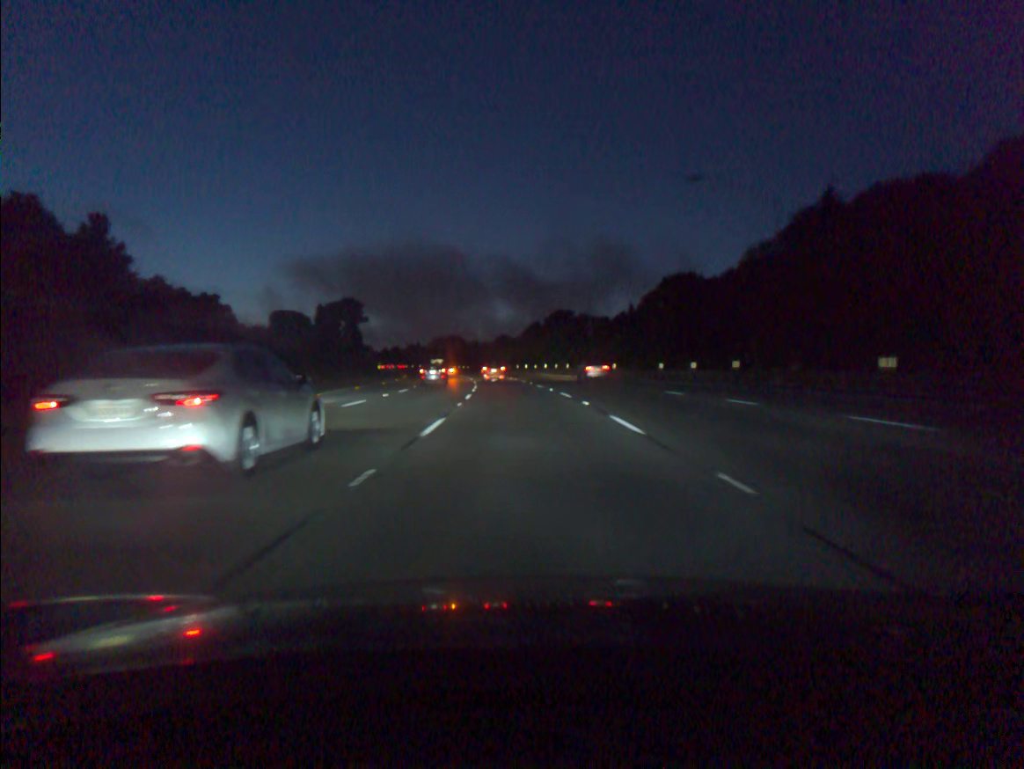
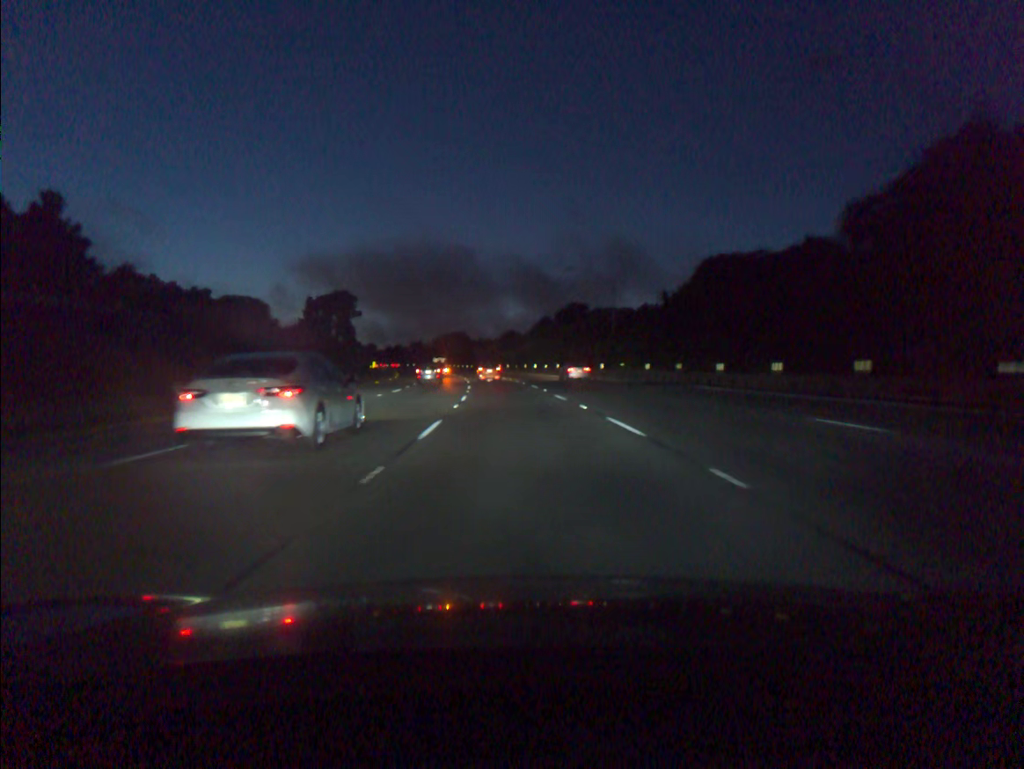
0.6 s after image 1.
(-0.1, +14.6) m; -1°
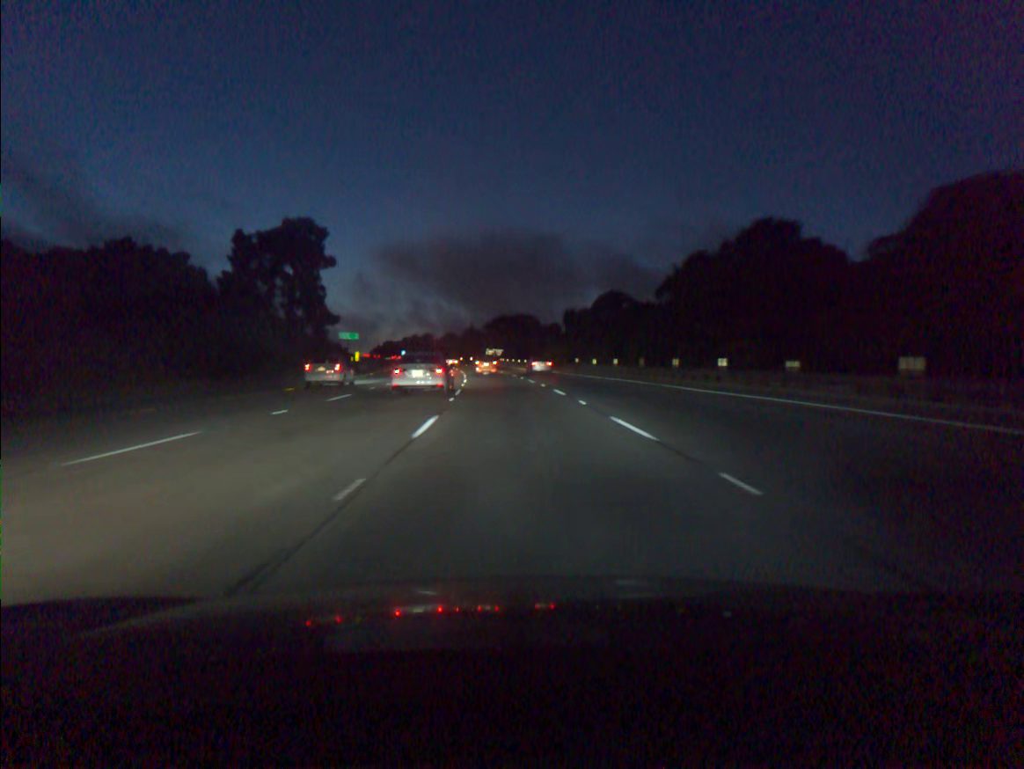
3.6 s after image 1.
(-3.4, +73.9) m; -5°
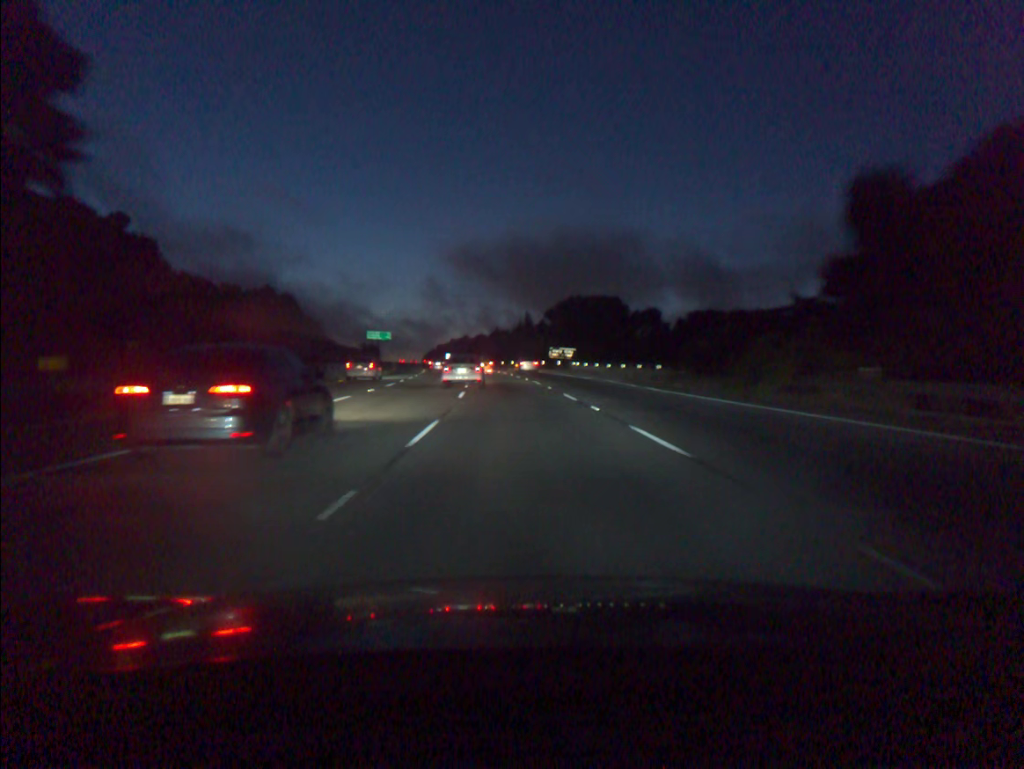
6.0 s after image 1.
(-2.5, +60.0) m; -4°
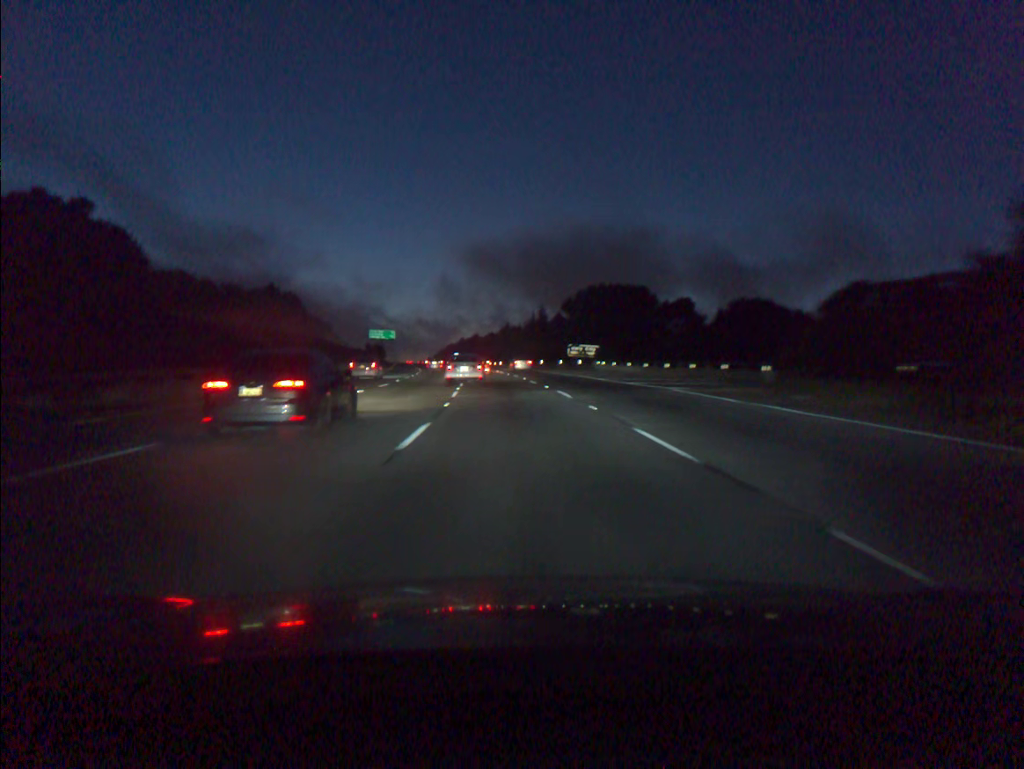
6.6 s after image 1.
(-0.1, +15.1) m; -1°
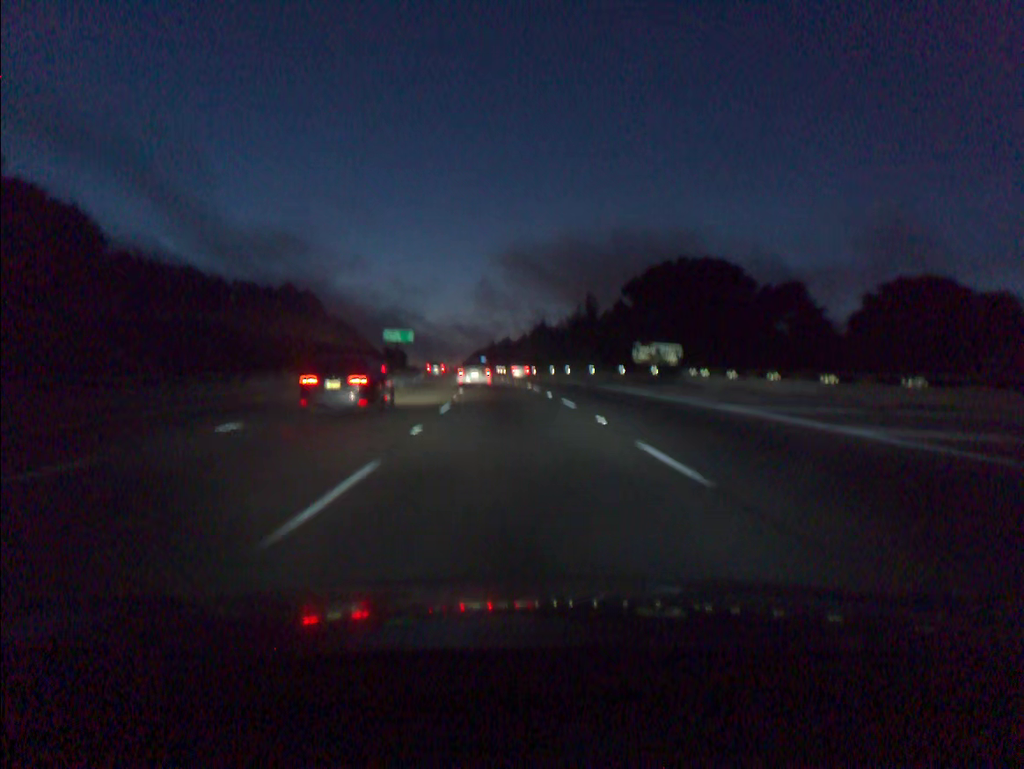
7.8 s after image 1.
(-0.6, +30.3) m; -2°
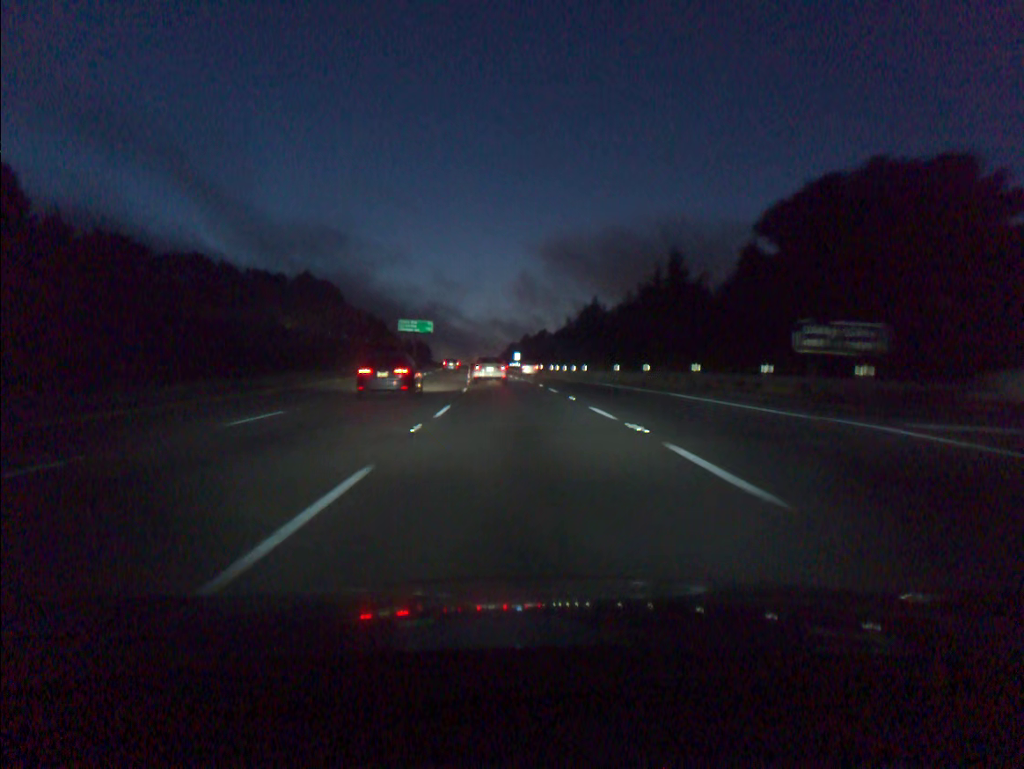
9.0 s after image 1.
(-0.7, +30.5) m; -3°
